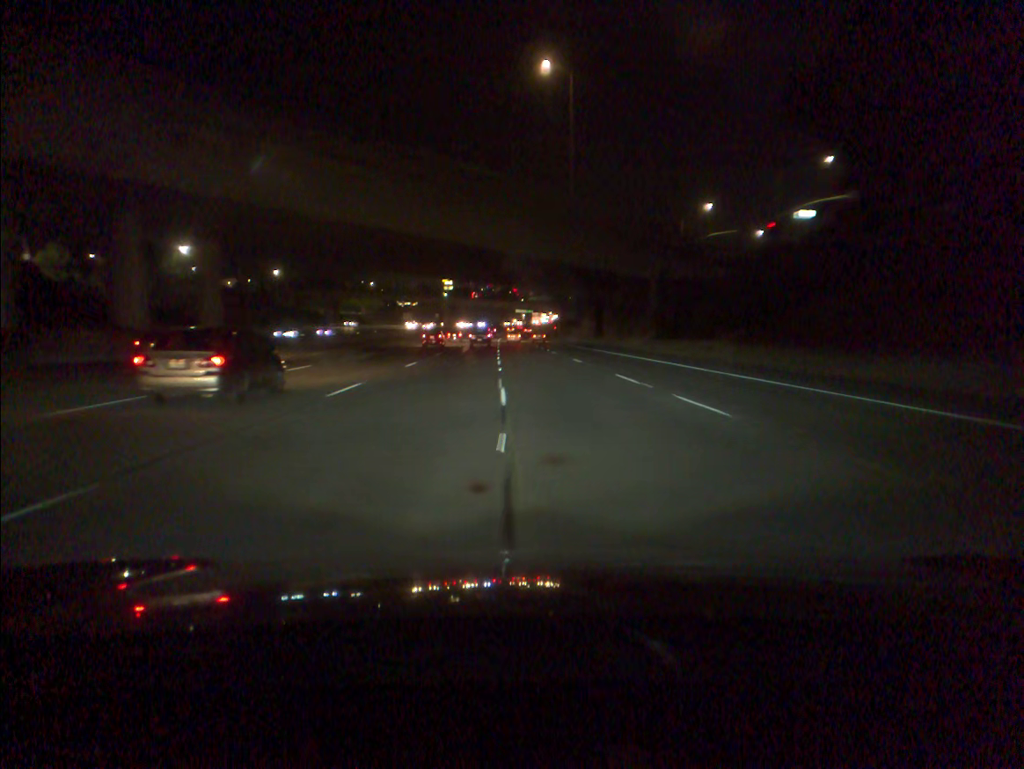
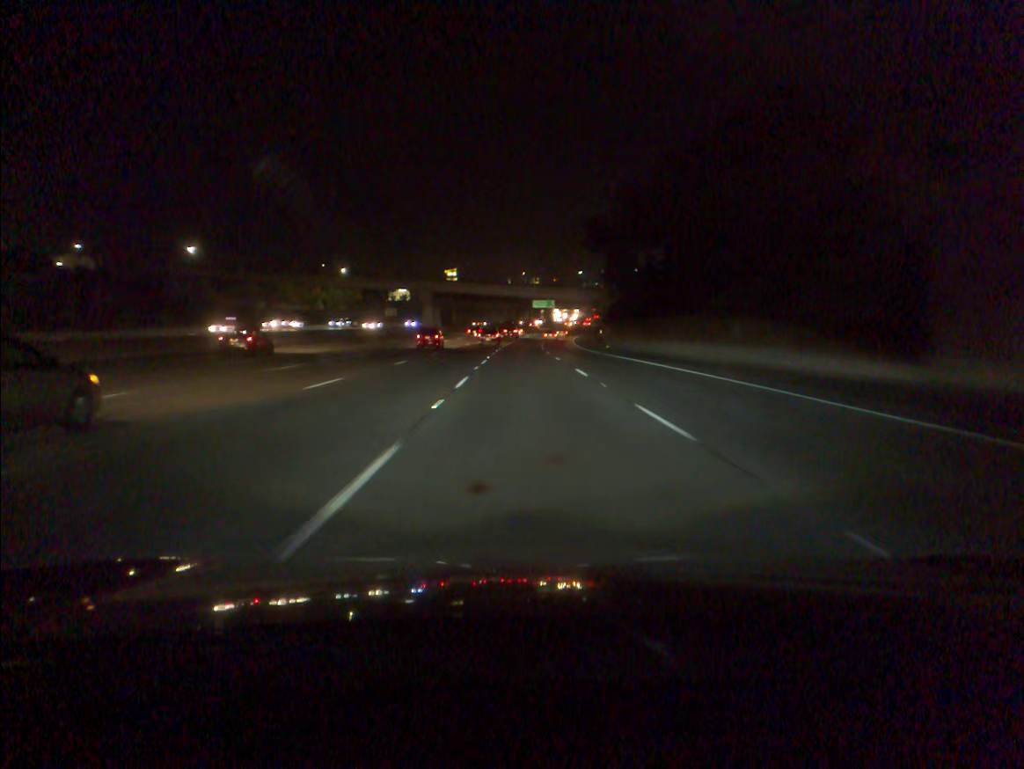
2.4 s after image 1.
(-0.8, +69.2) m; -1°
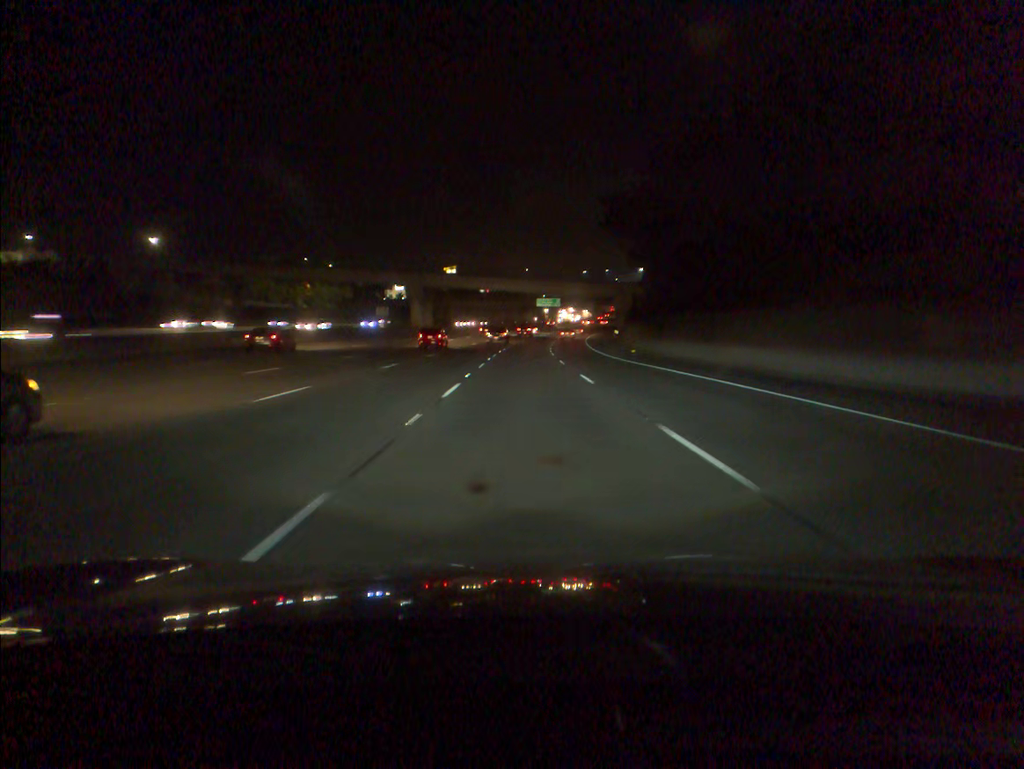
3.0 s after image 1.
(0.0, +17.2) m; 0°
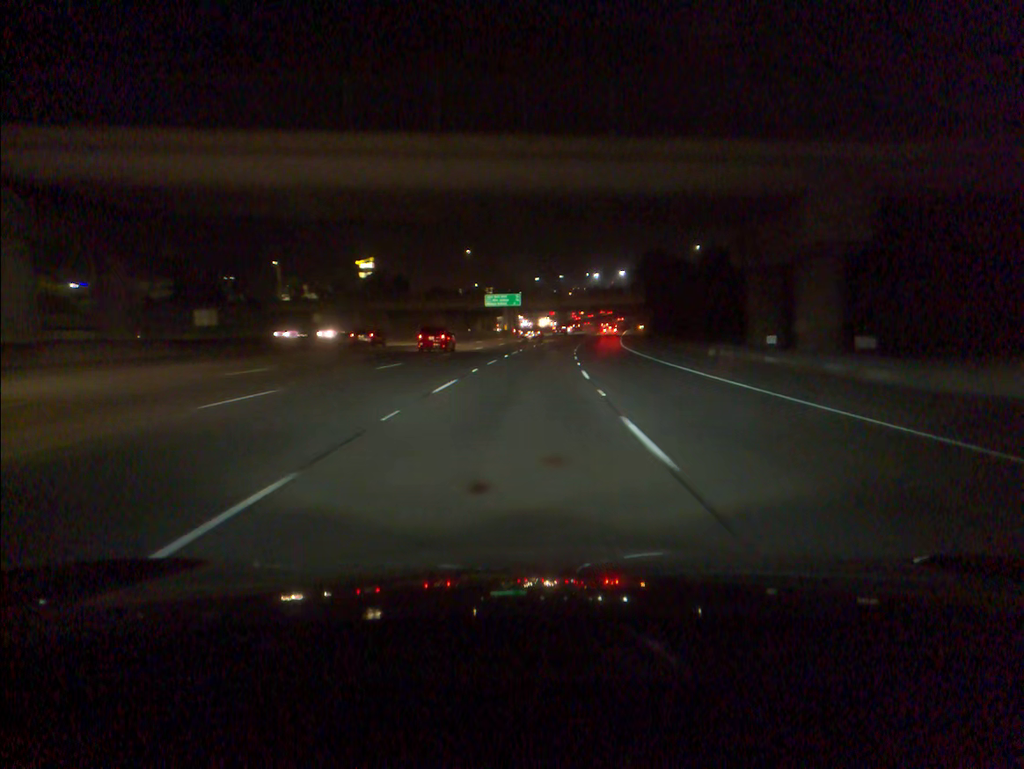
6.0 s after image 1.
(+1.6, +86.6) m; +4°
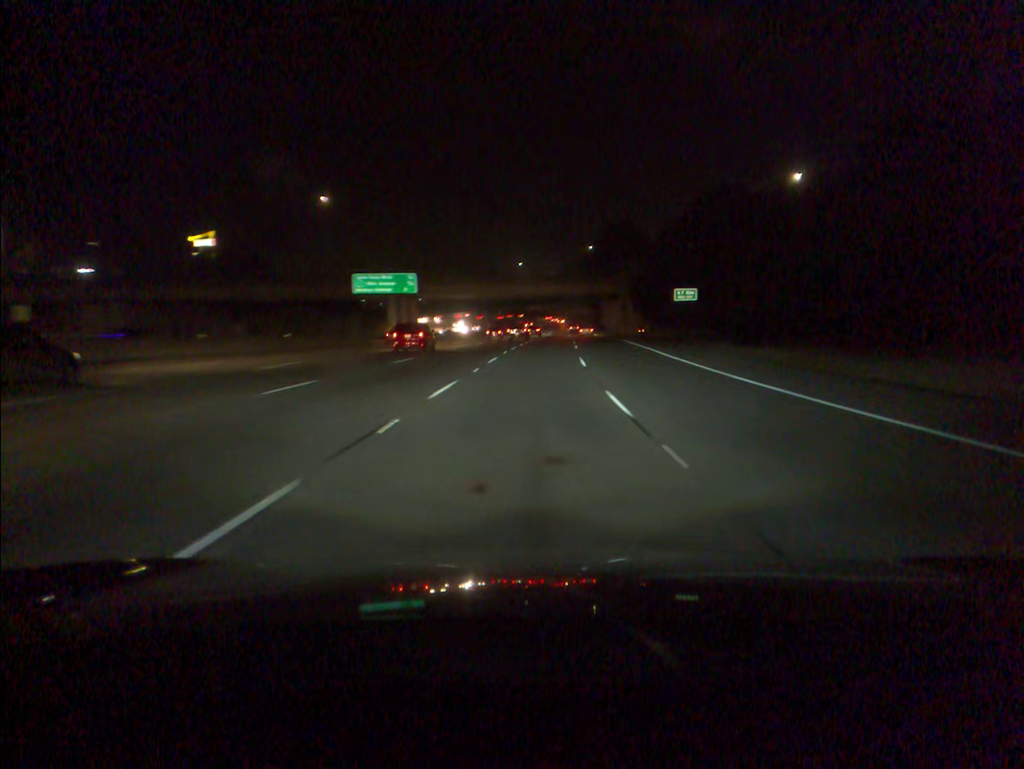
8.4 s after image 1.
(+3.0, +68.6) m; +5°
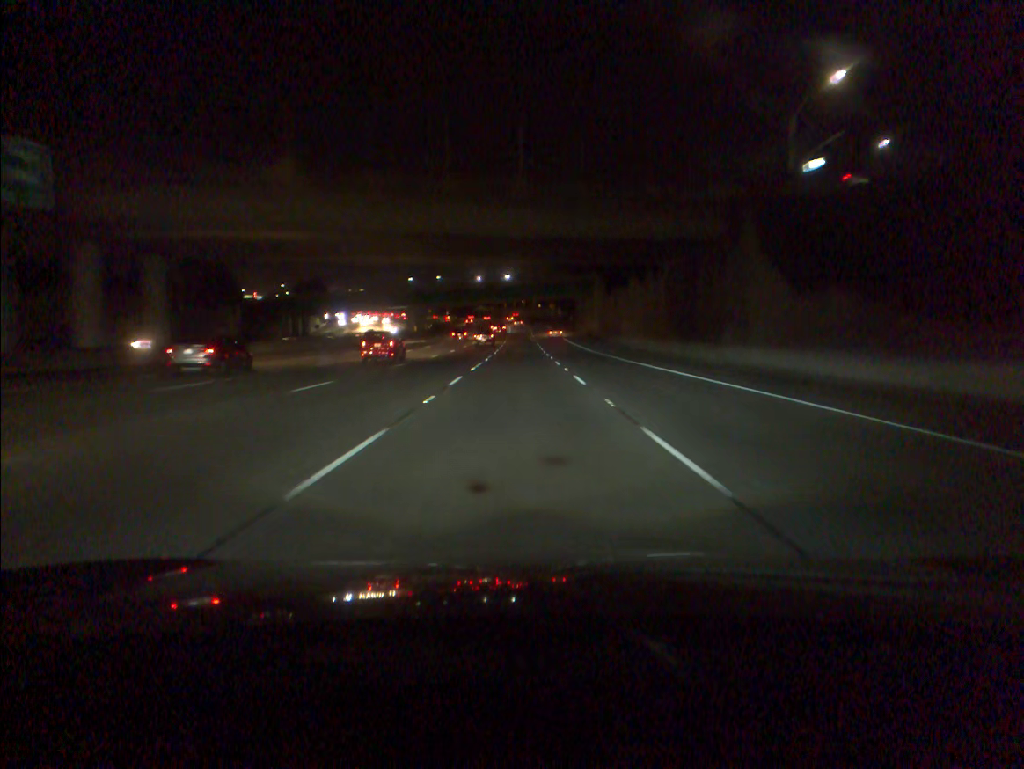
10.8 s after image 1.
(+2.4, +67.0) m; +3°
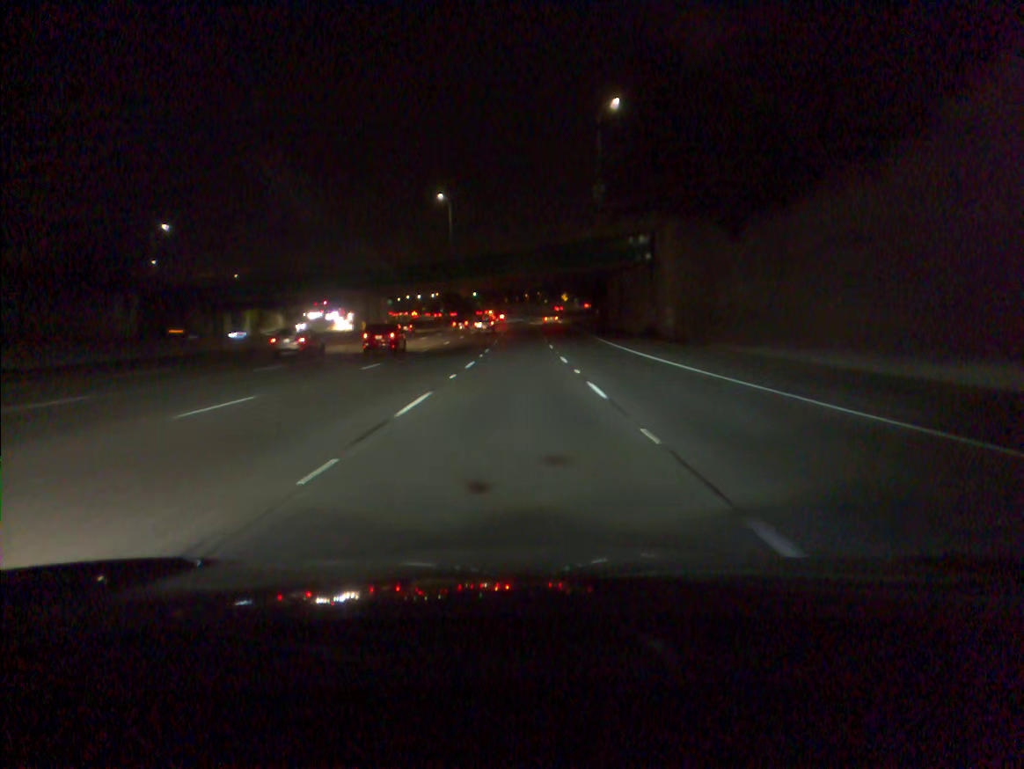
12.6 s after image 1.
(0.0, +49.1) m; 0°
